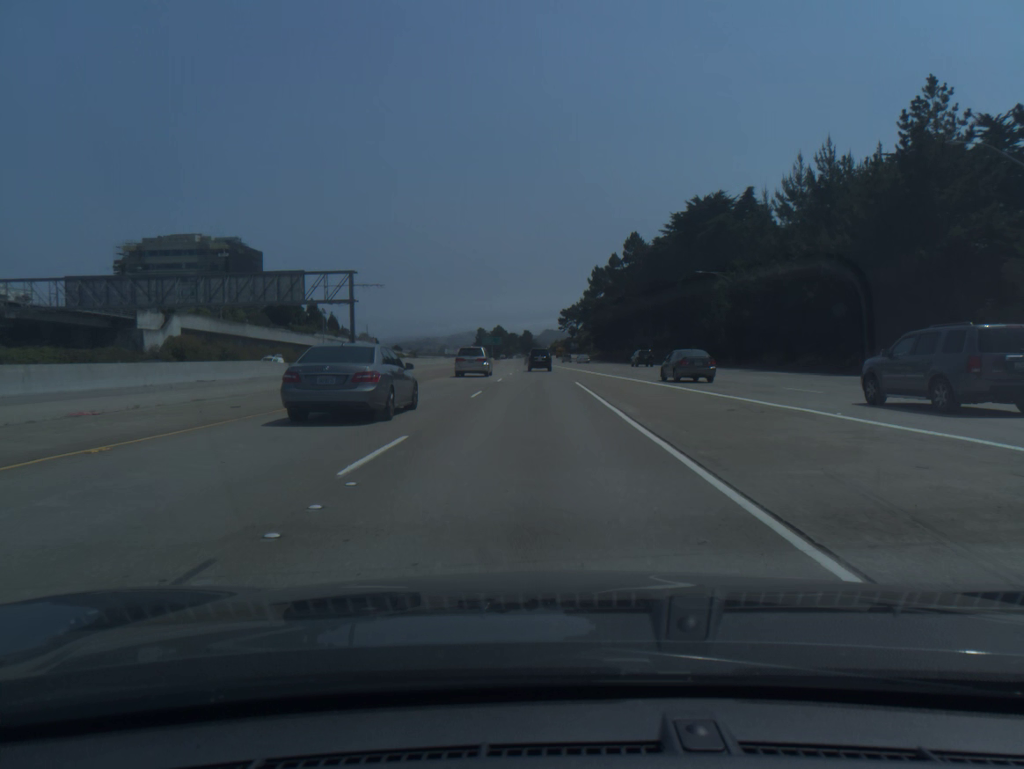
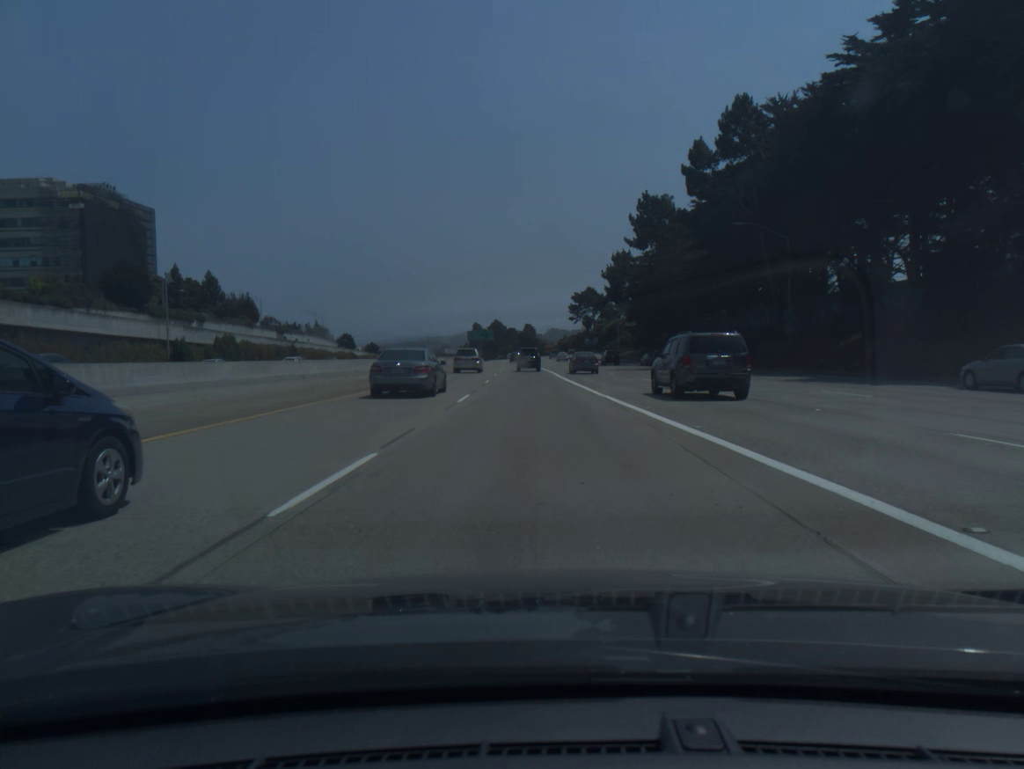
(-0.4, +75.5) m; 0°
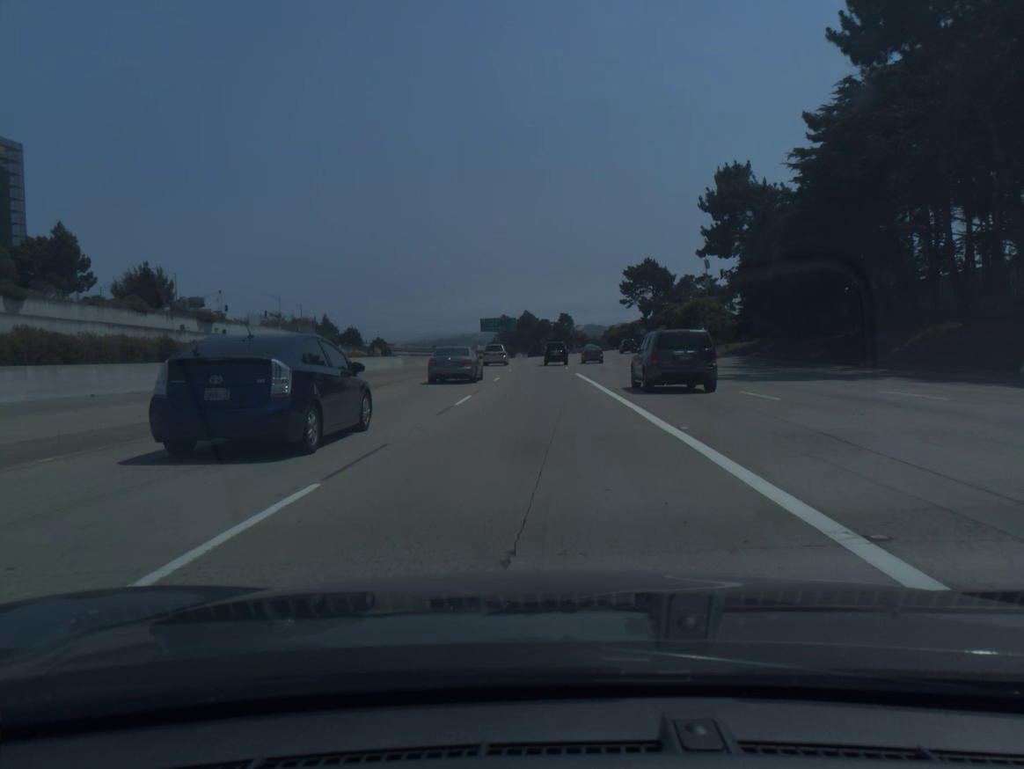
(-1.4, +61.1) m; -3°
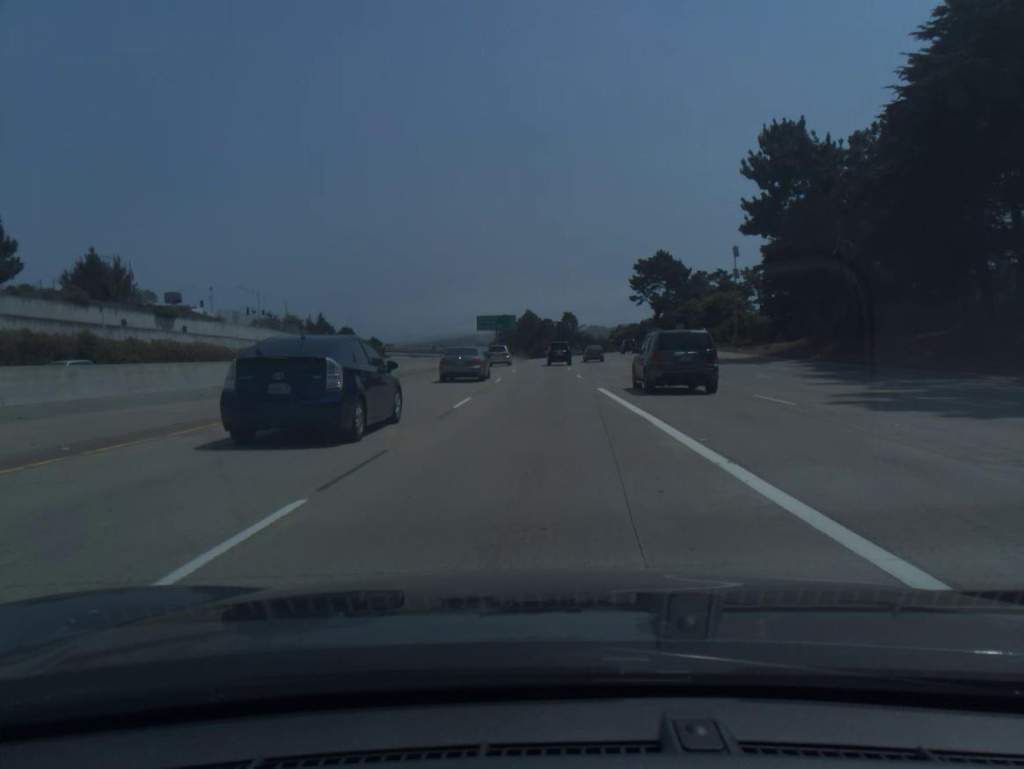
(-0.1, +15.3) m; 0°
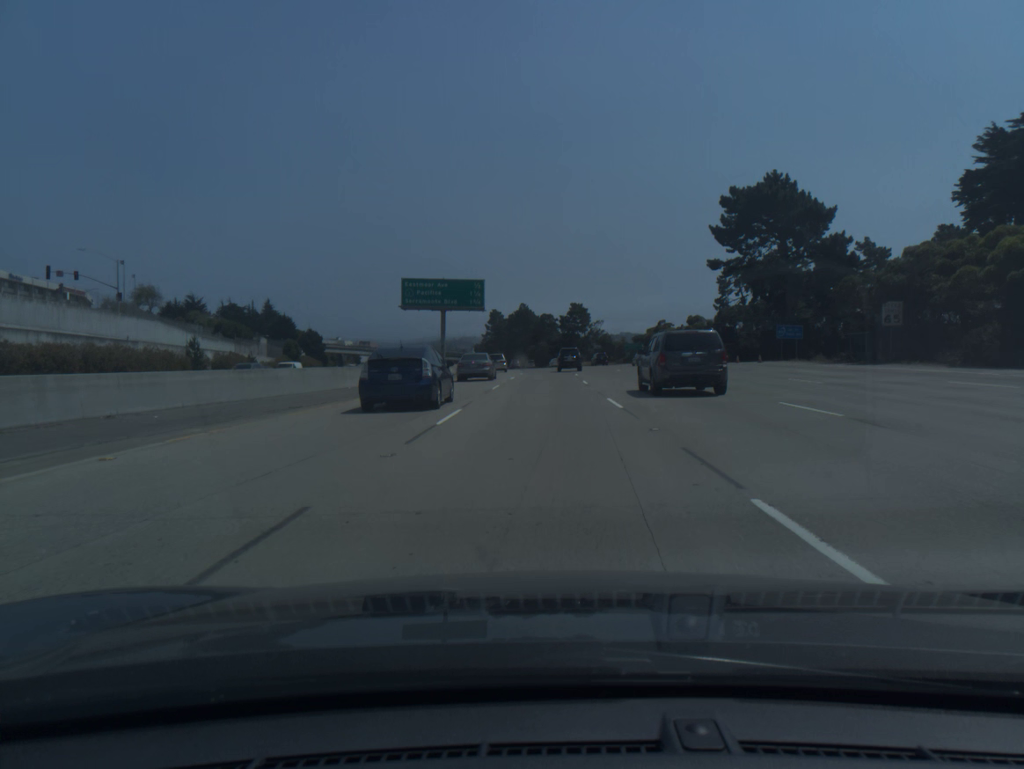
(+0.1, +76.9) m; 0°
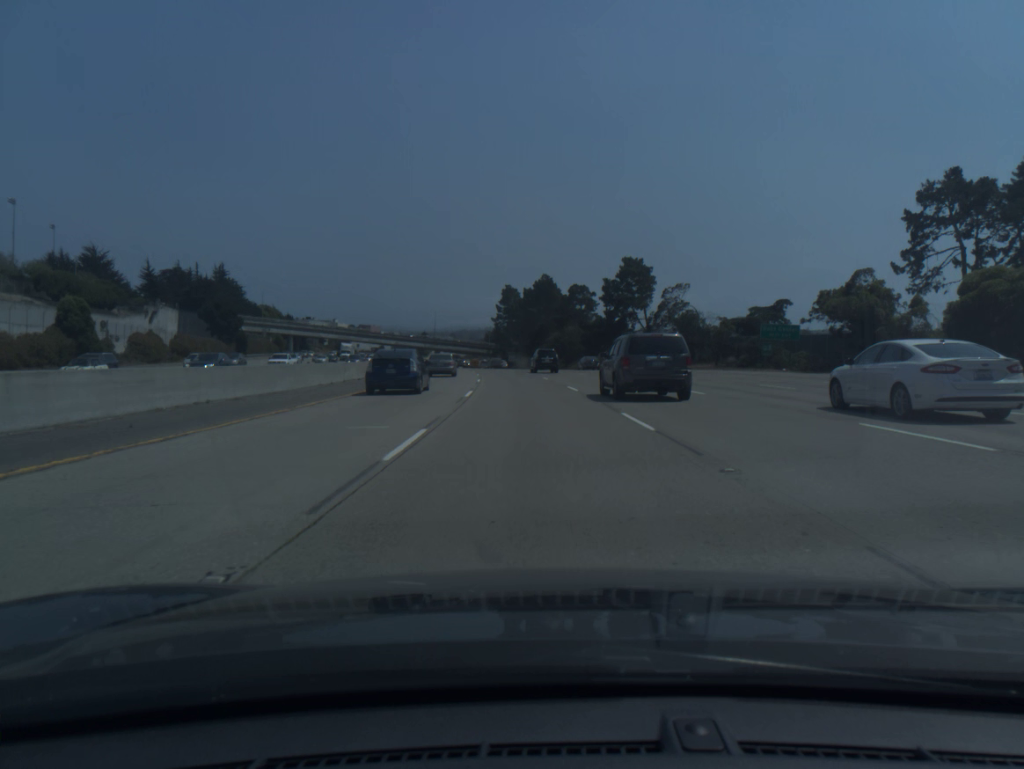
(-0.4, +77.7) m; -2°
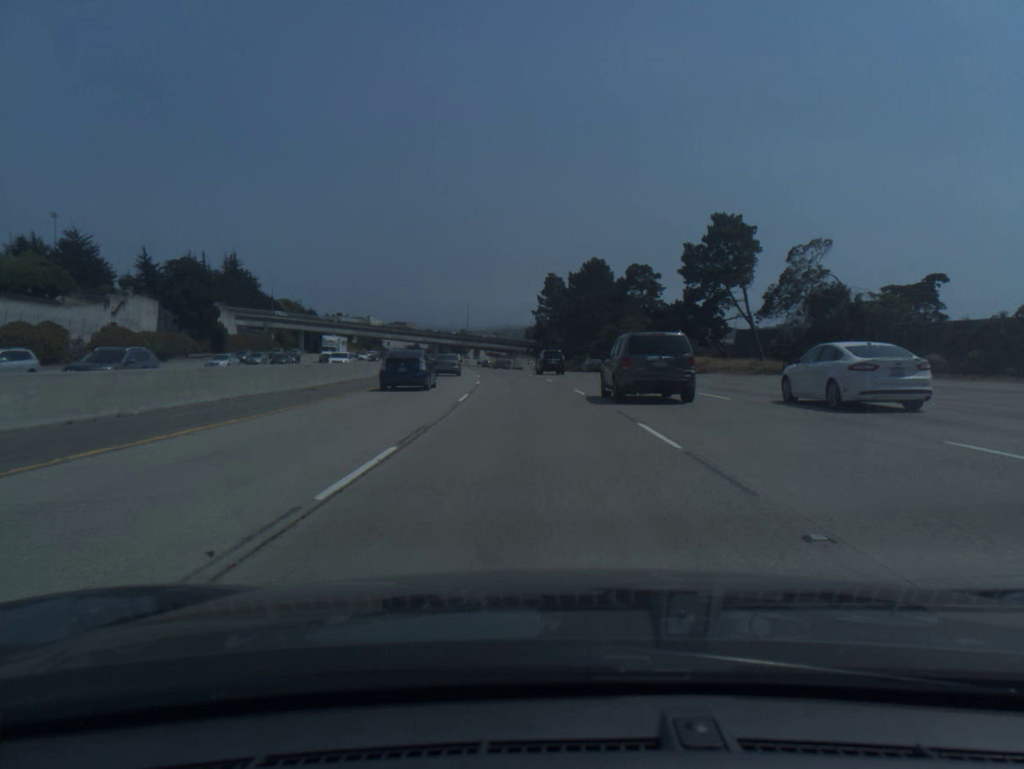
(-0.9, +31.8) m; -3°
